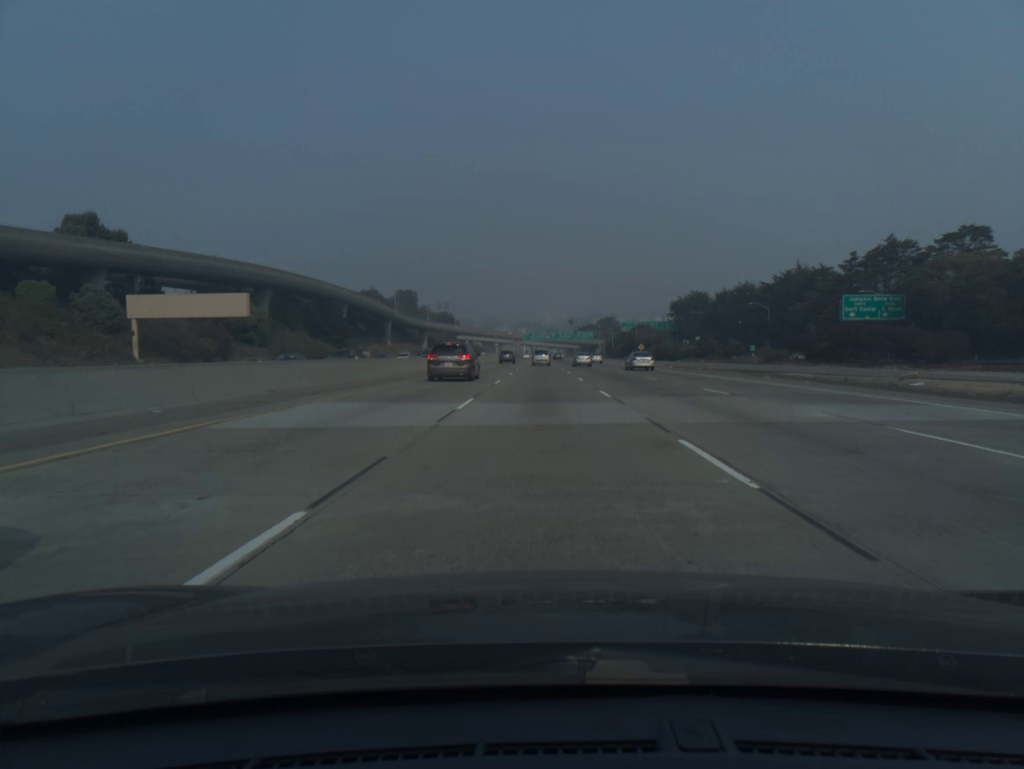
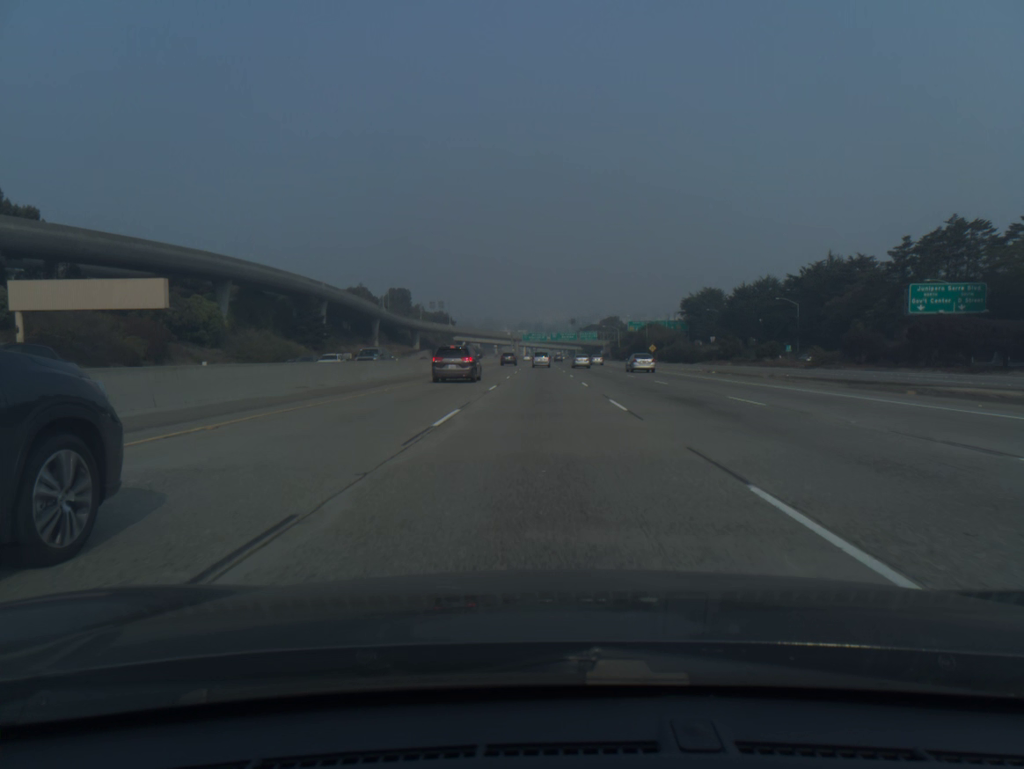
(0.0, +18.0) m; 0°
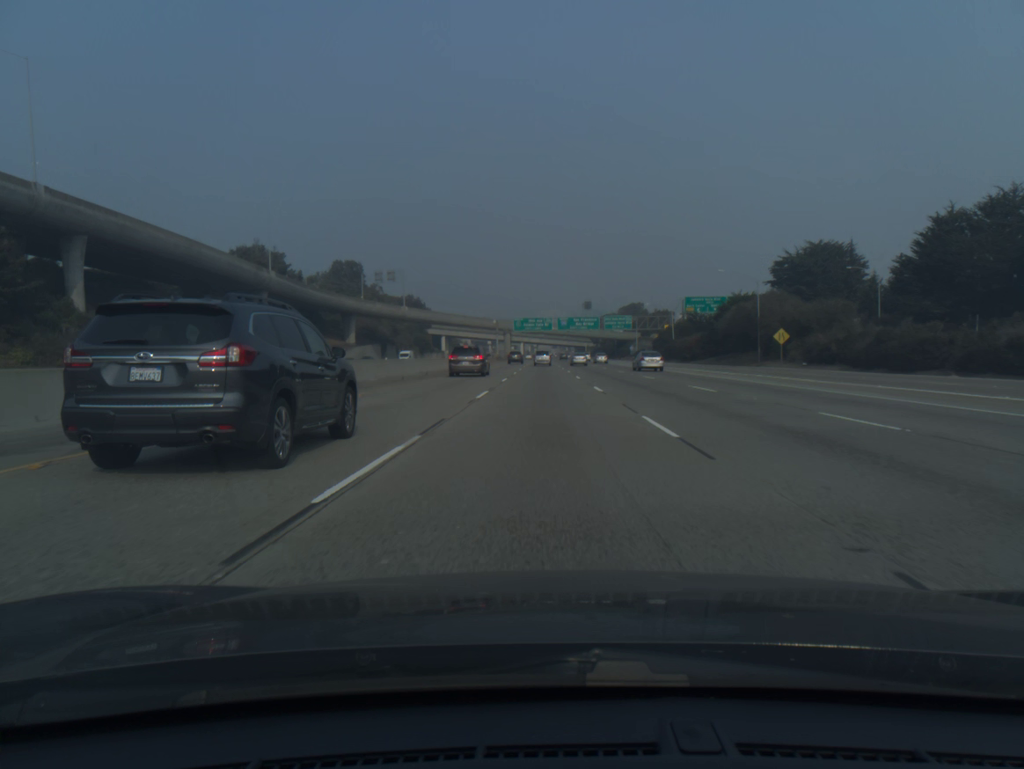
(-0.1, +92.1) m; 0°
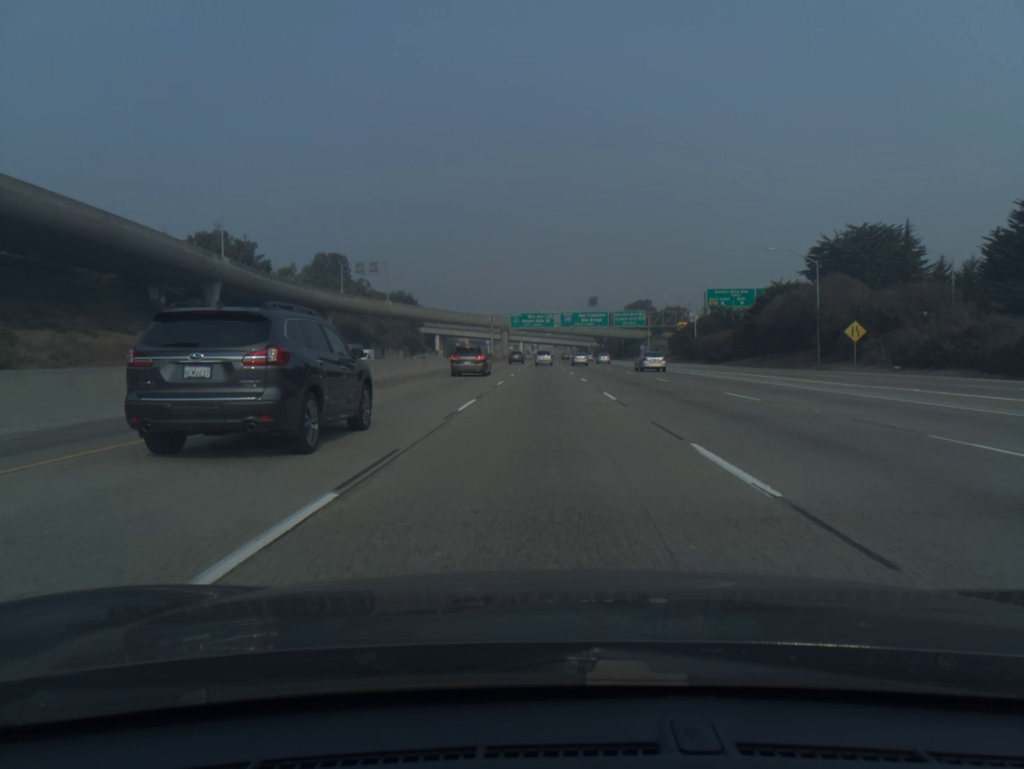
(0.0, +18.7) m; 0°
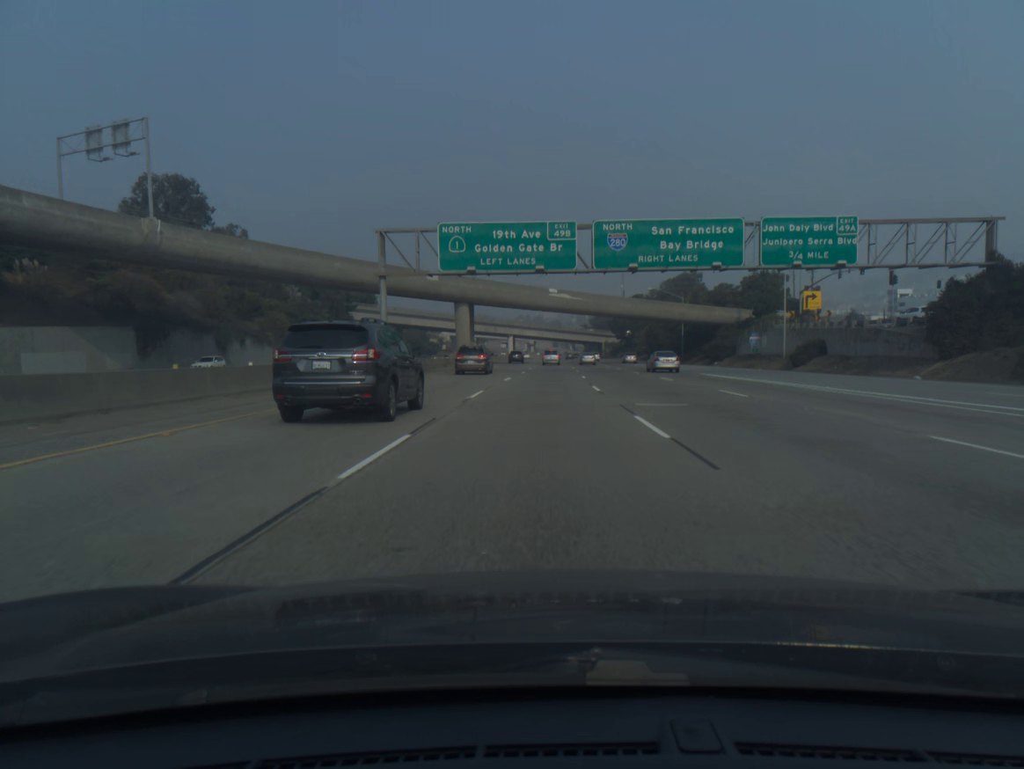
(+0.2, +95.1) m; 0°
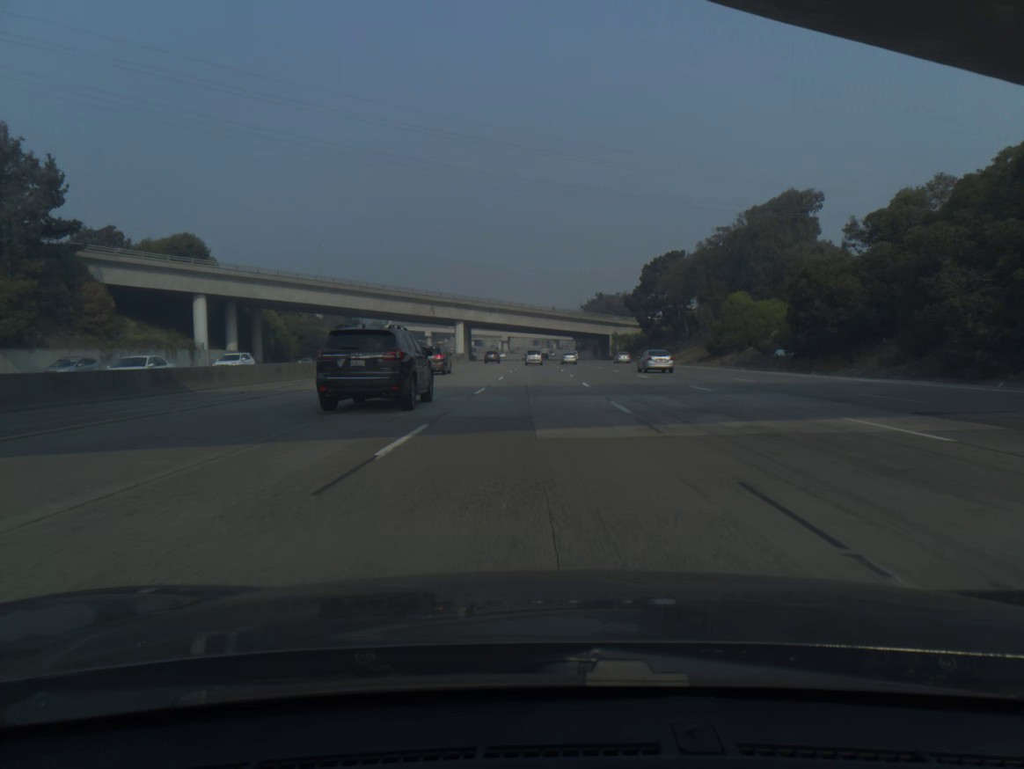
(+1.6, +97.3) m; +2°
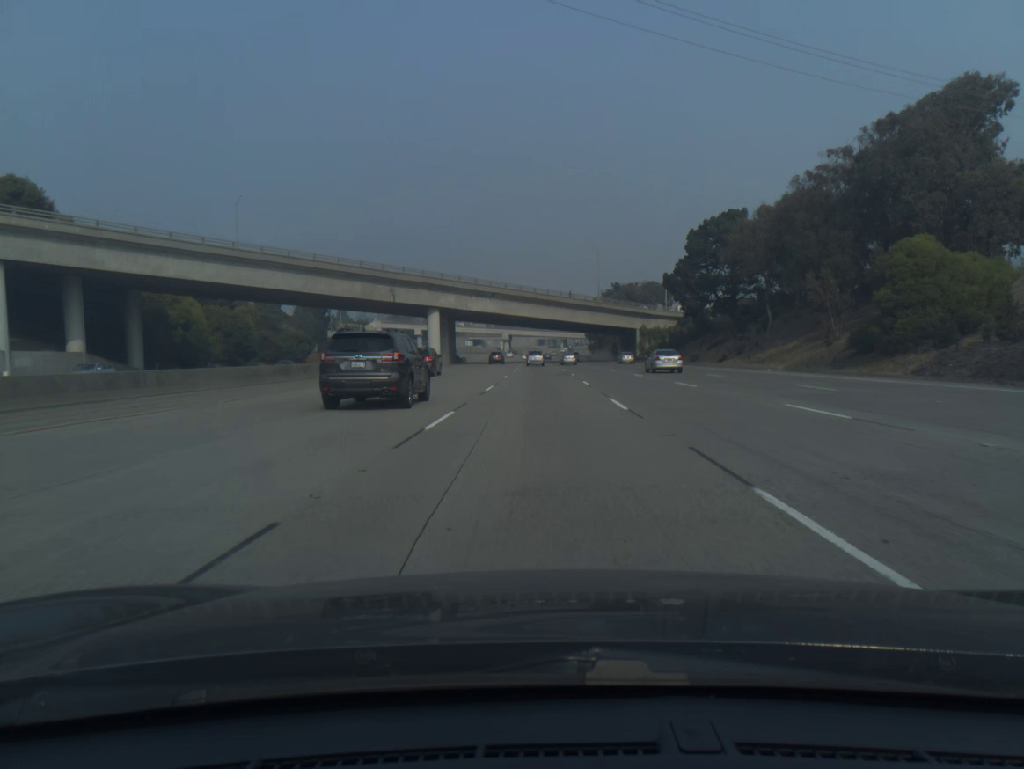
(-0.1, +39.3) m; 0°
